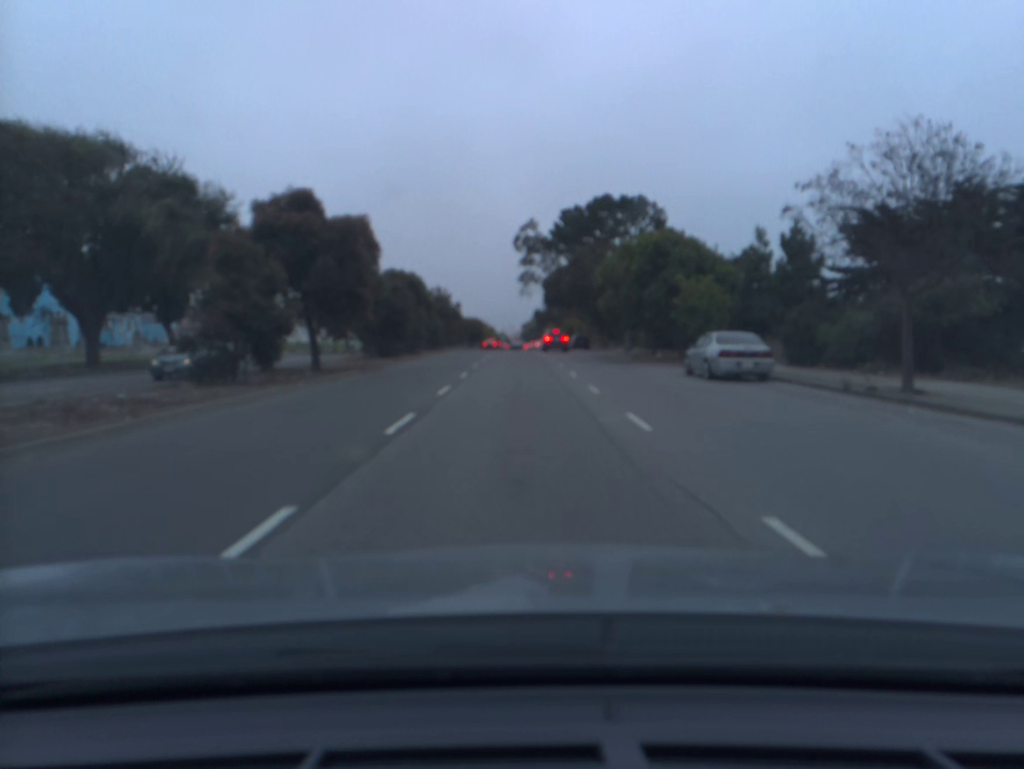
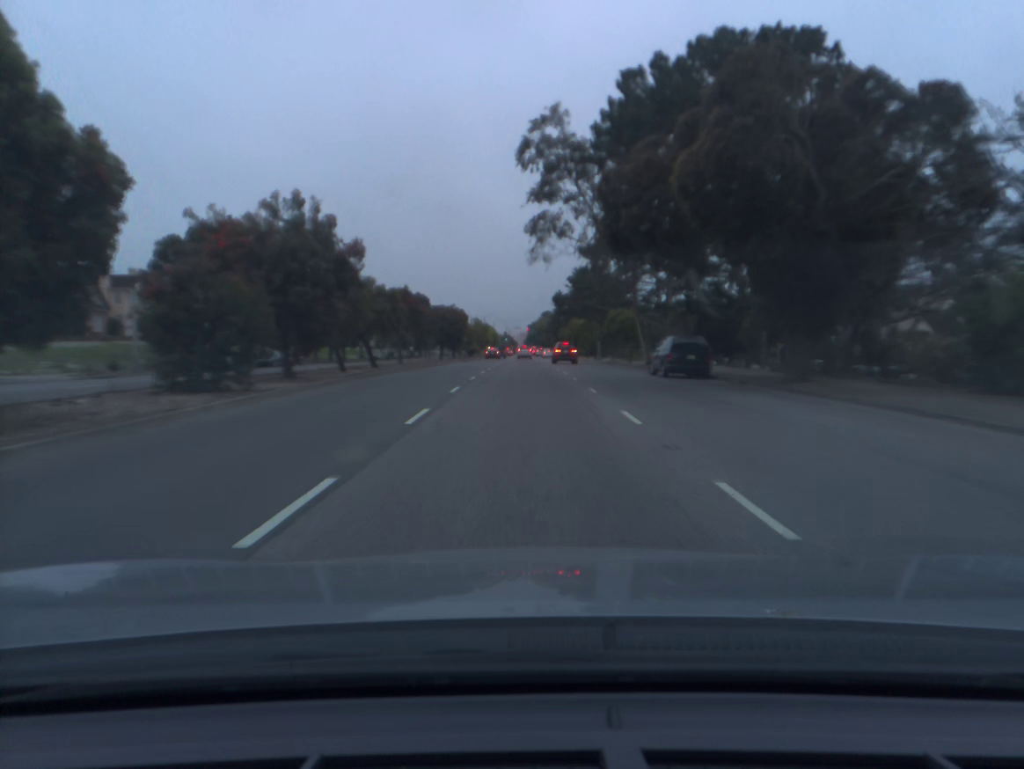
(-0.2, +48.7) m; 0°
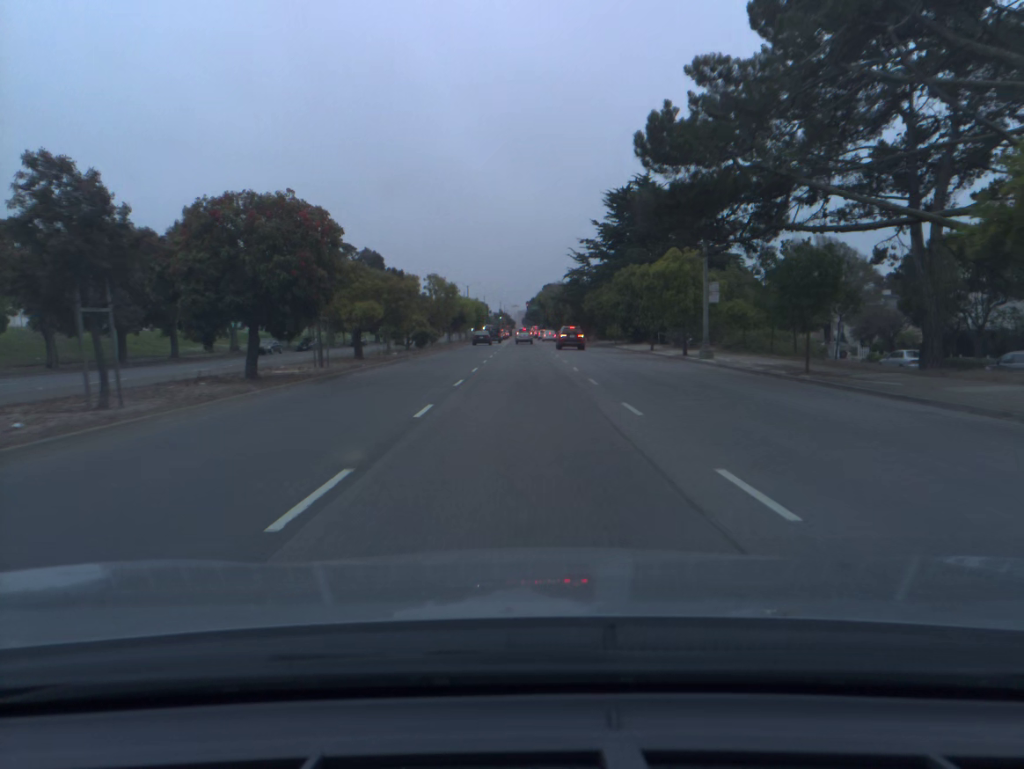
(-0.1, +50.0) m; 0°
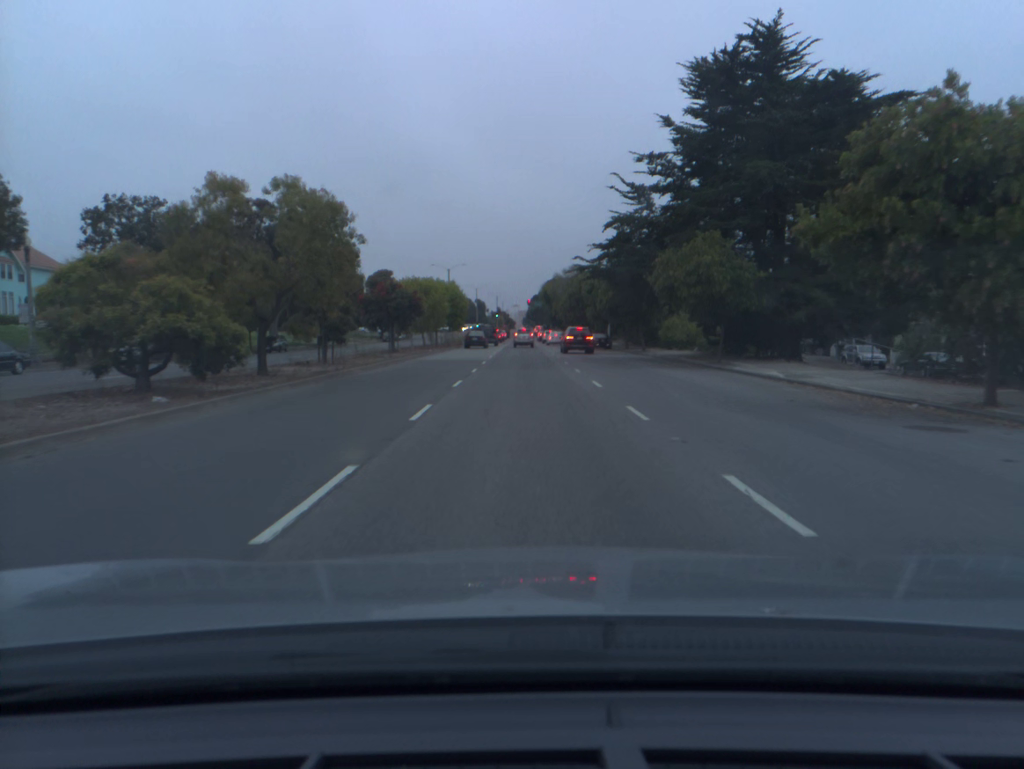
(0.0, +36.8) m; 0°
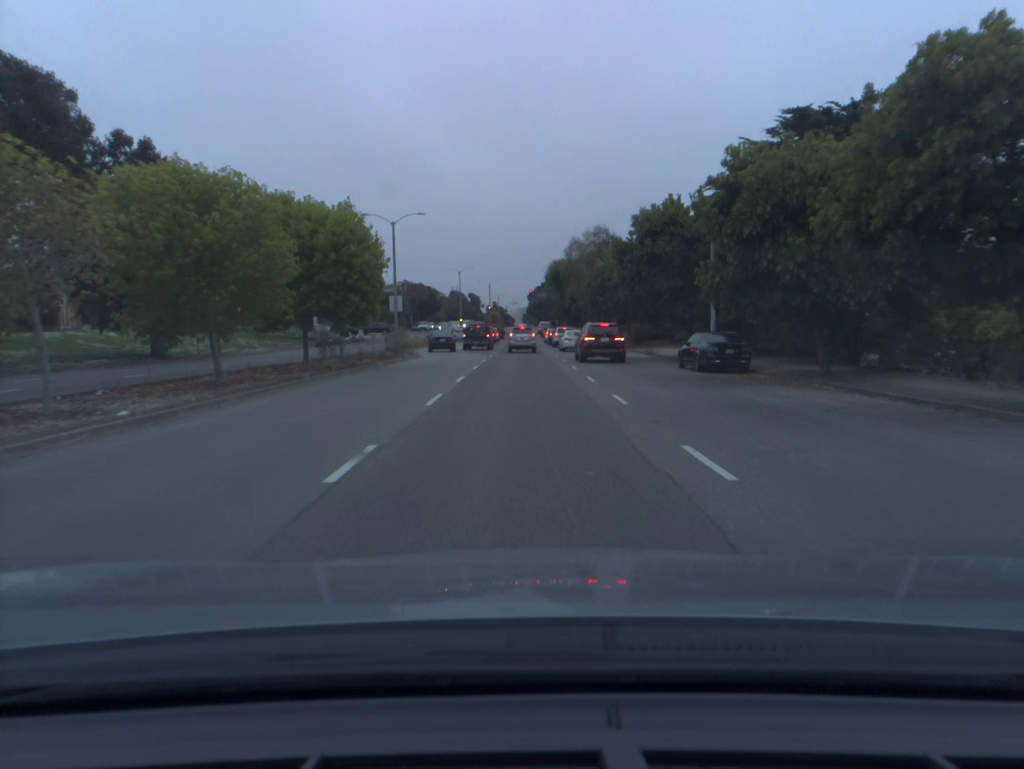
(0.0, +41.4) m; 0°
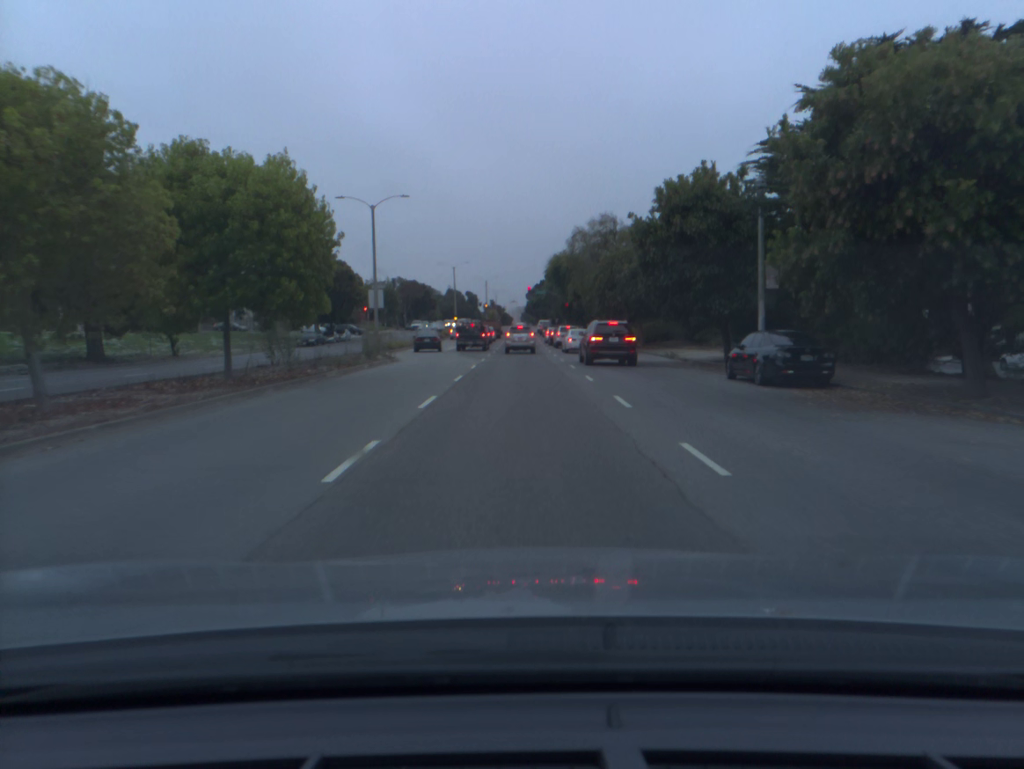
(0.0, +7.4) m; 0°
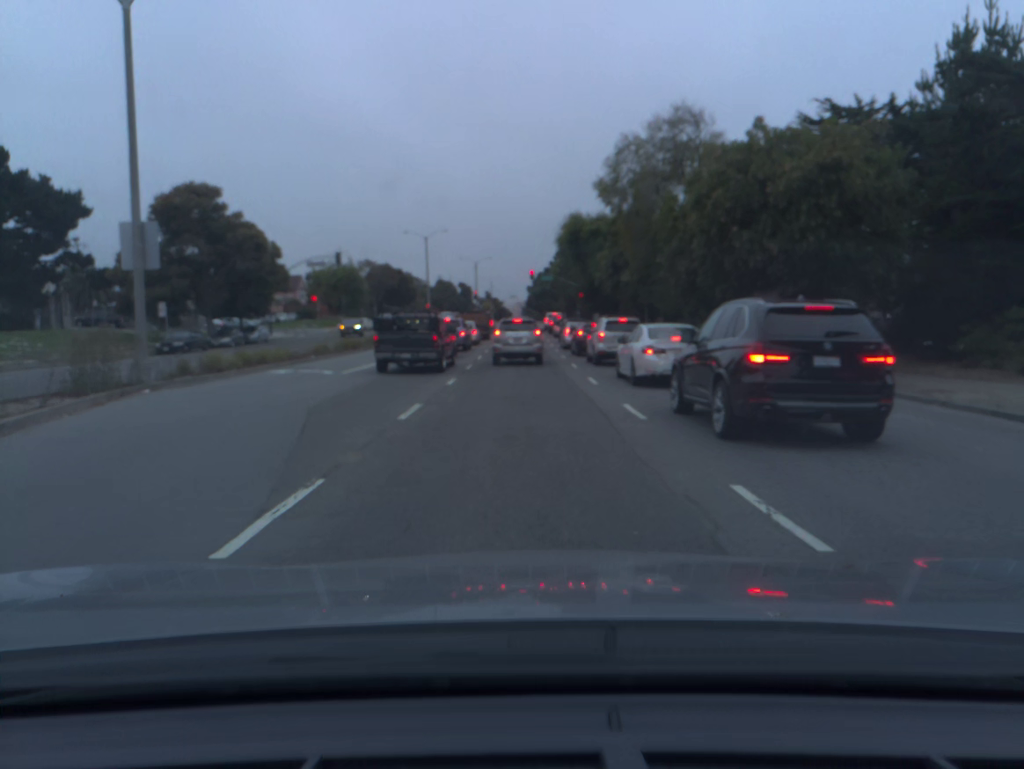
(0.0, +30.8) m; 0°
